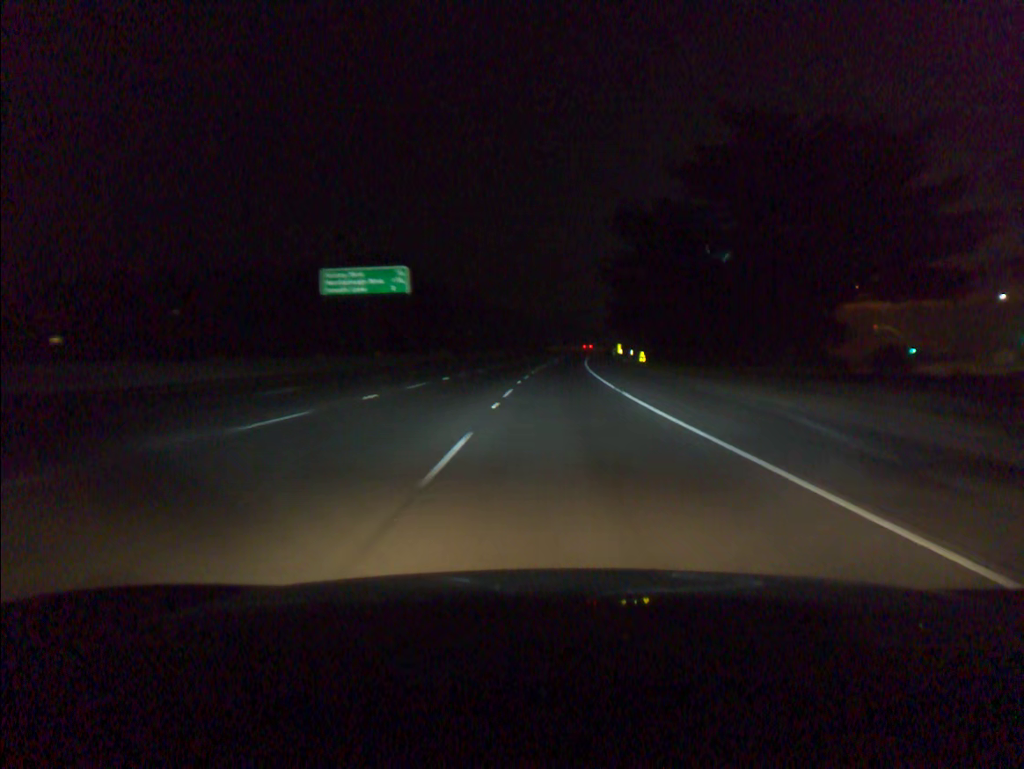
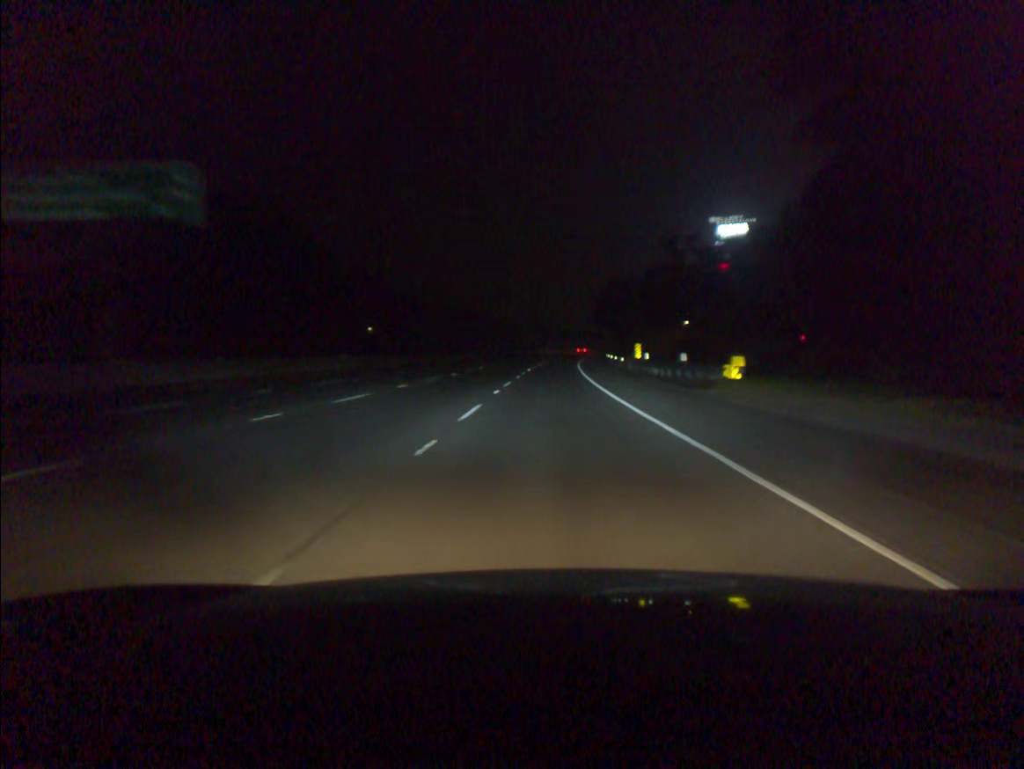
(+0.6, +36.7) m; +2°
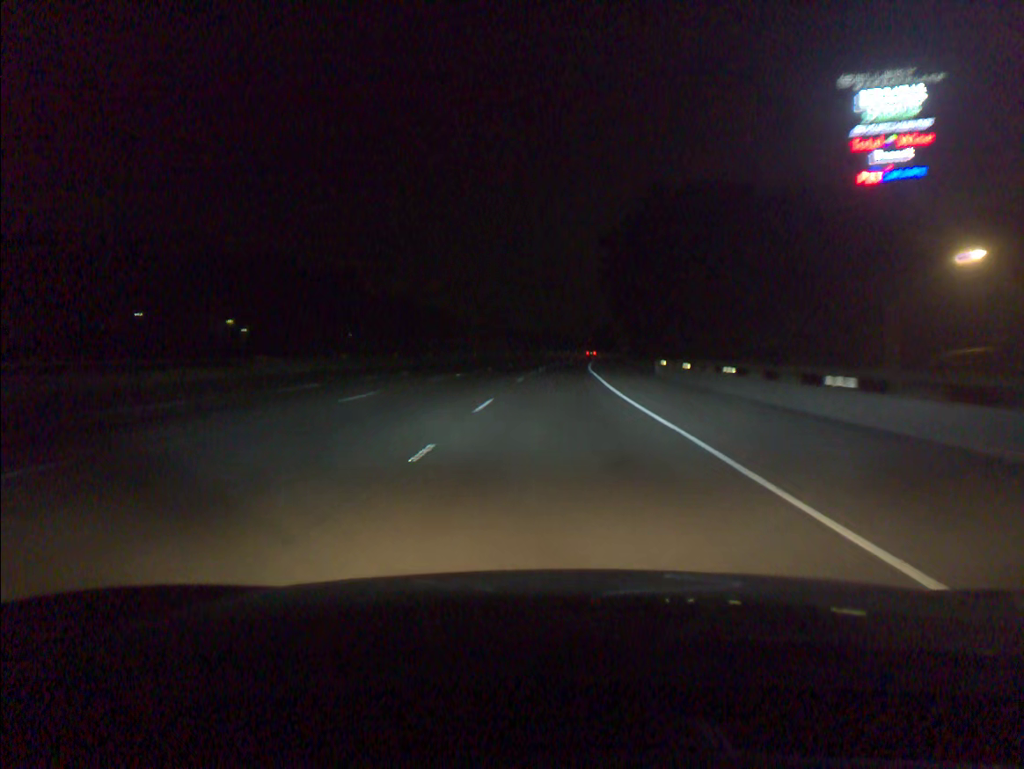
(+1.7, +73.0) m; +3°
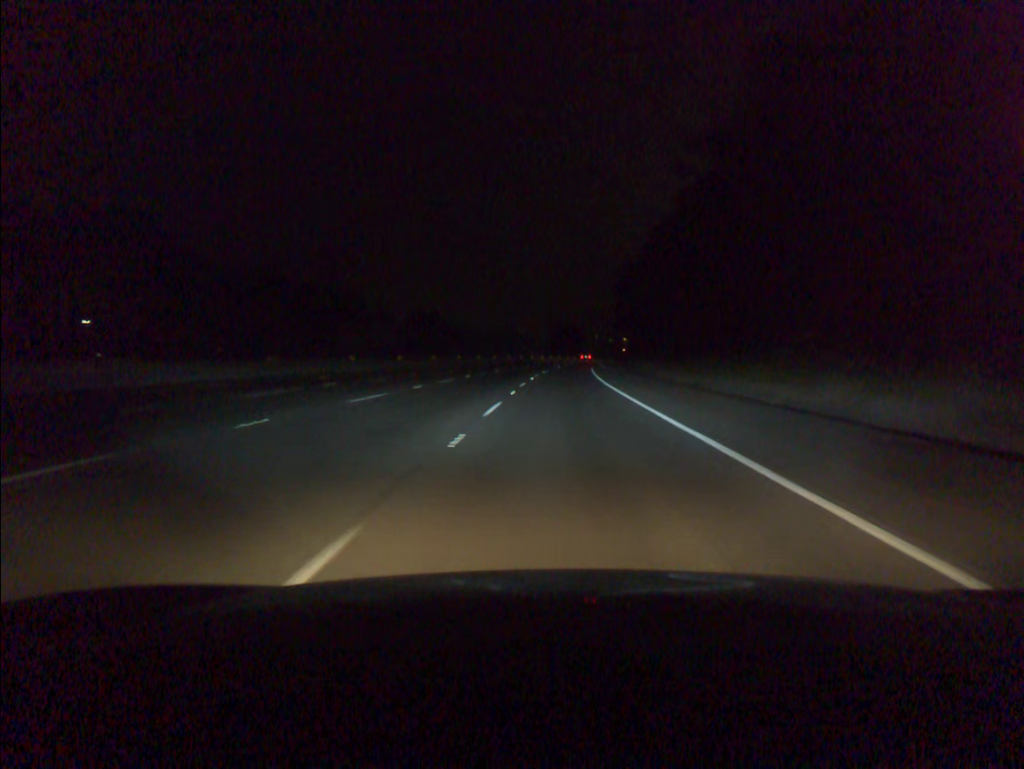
(+2.2, +71.8) m; +3°
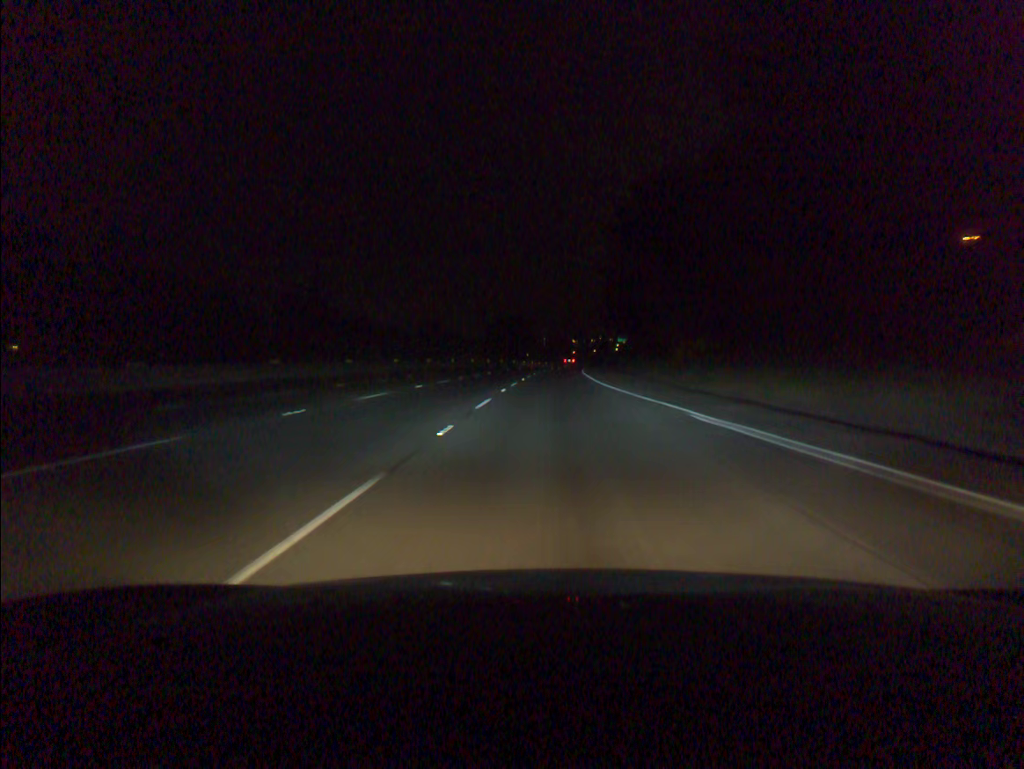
(+2.7, +70.1) m; +4°
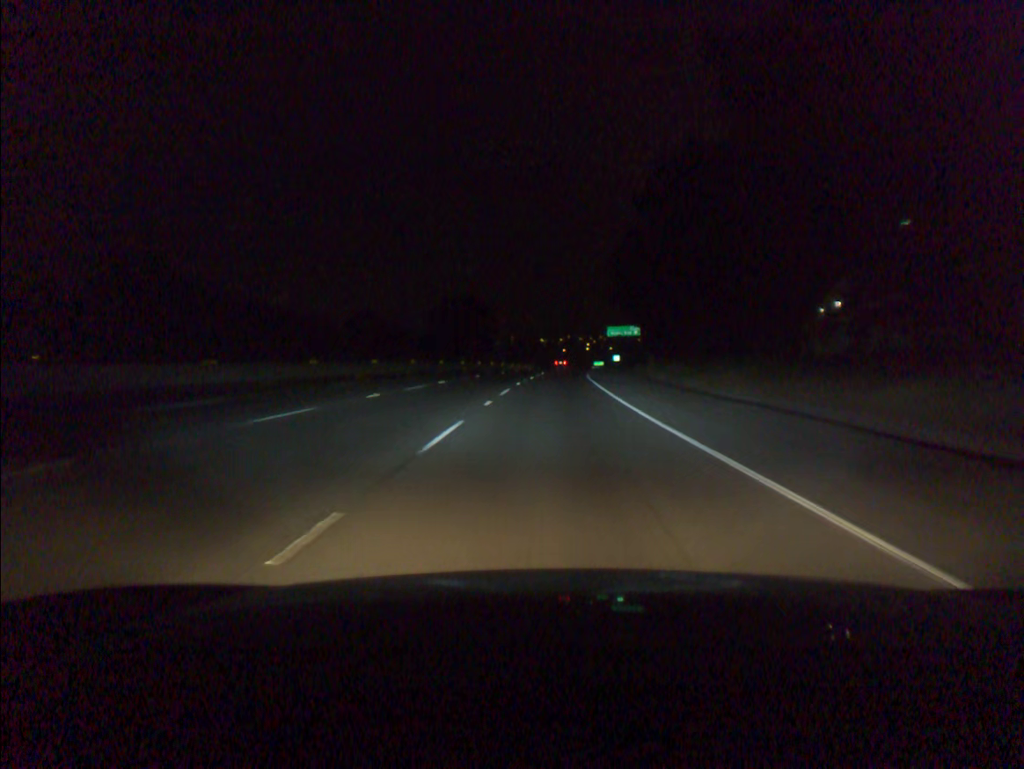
(+0.8, +51.9) m; +2°
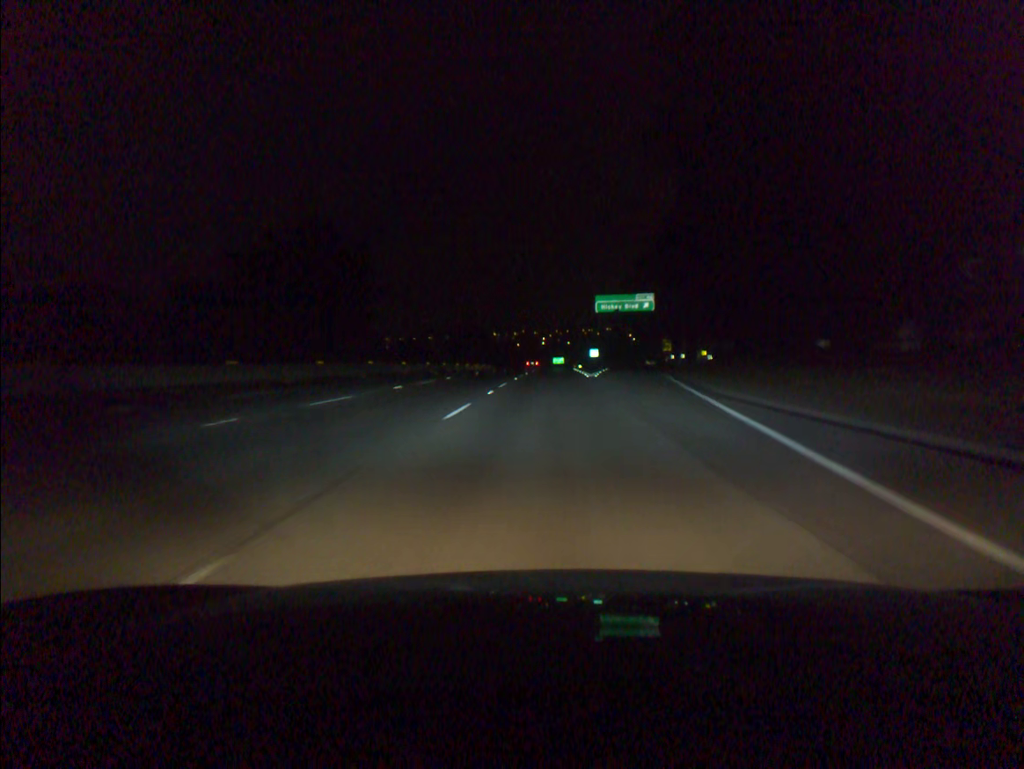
(+2.2, +68.1) m; +3°
